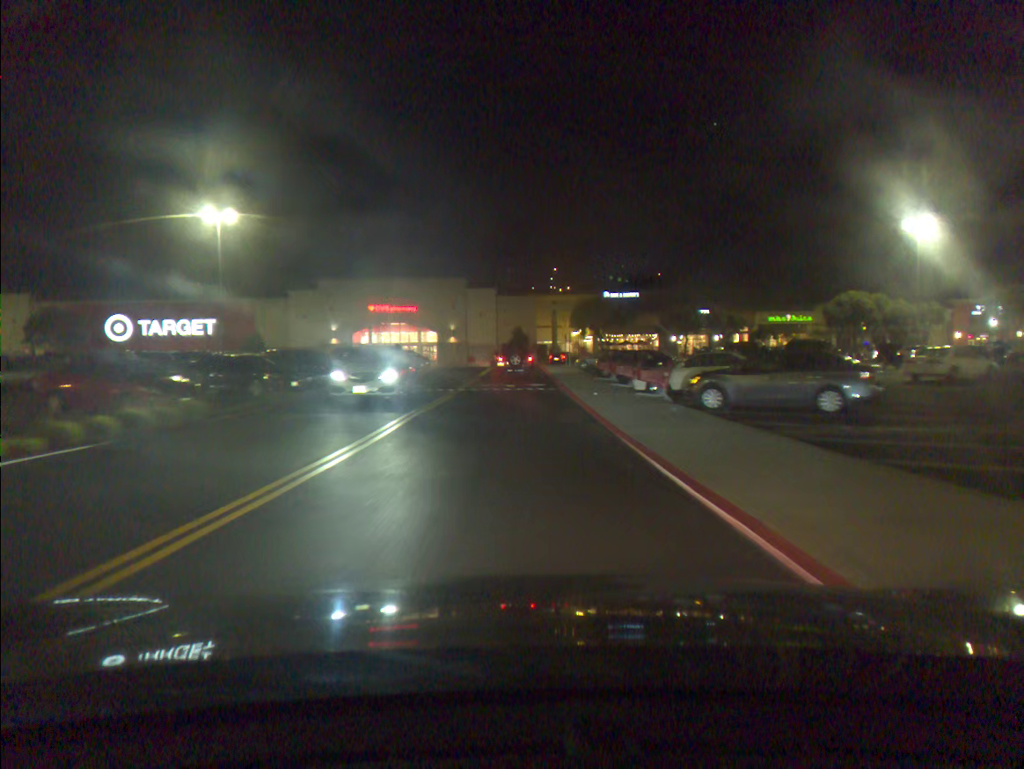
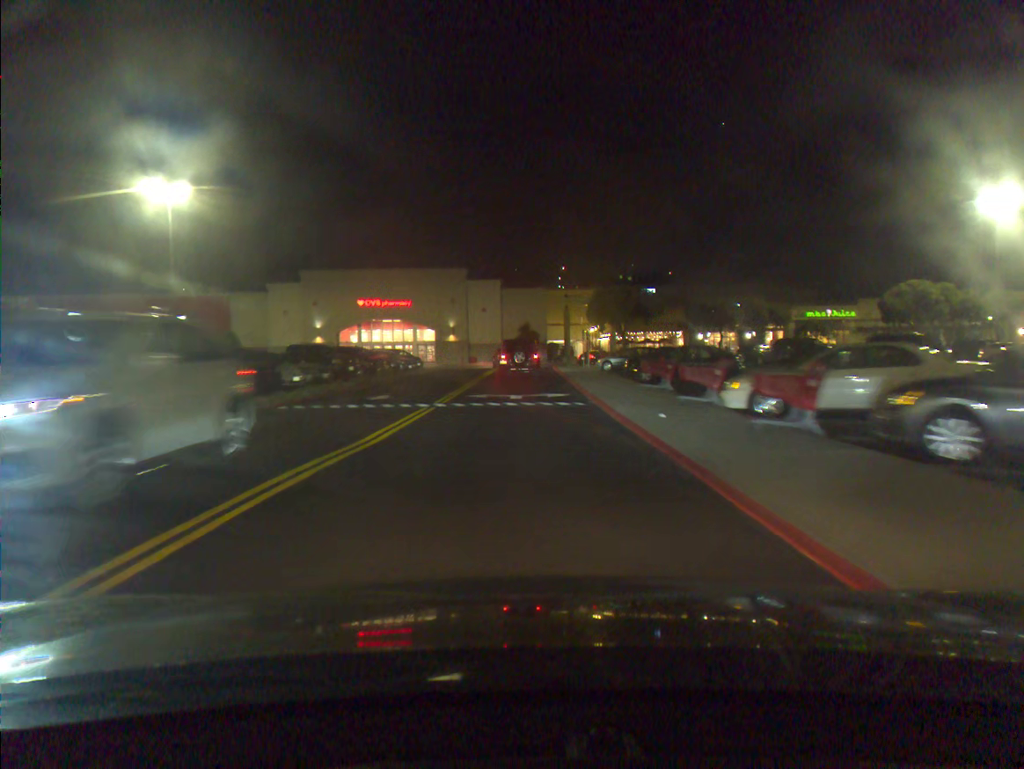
(-0.1, +10.3) m; -1°
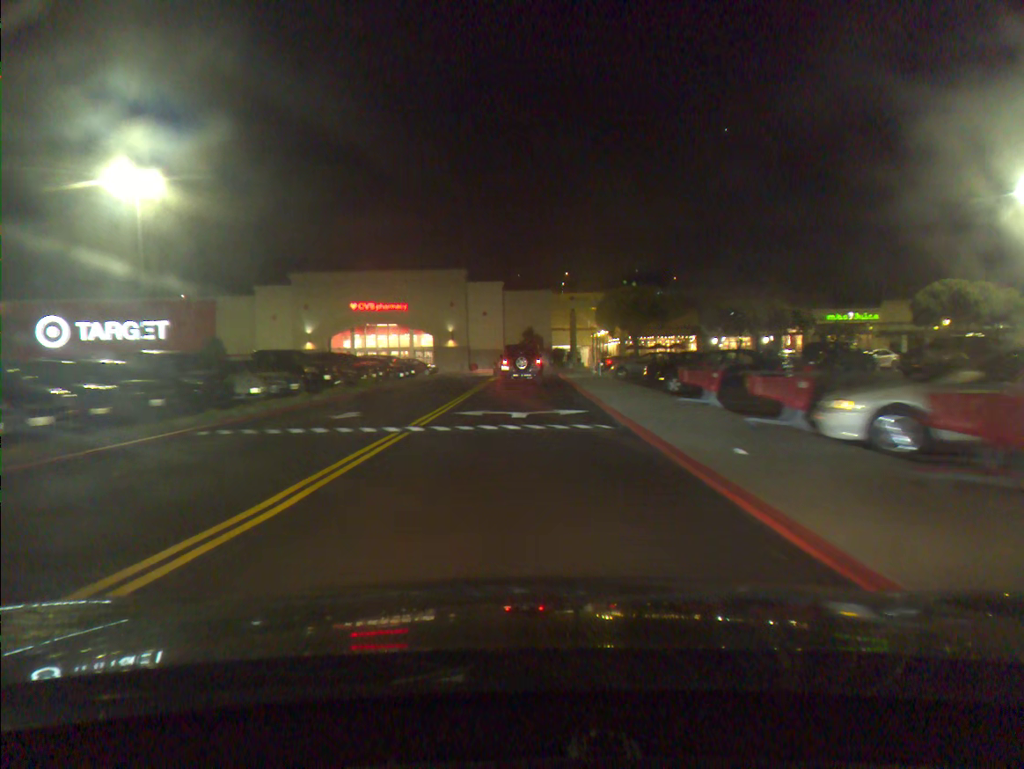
(0.0, +4.9) m; 0°
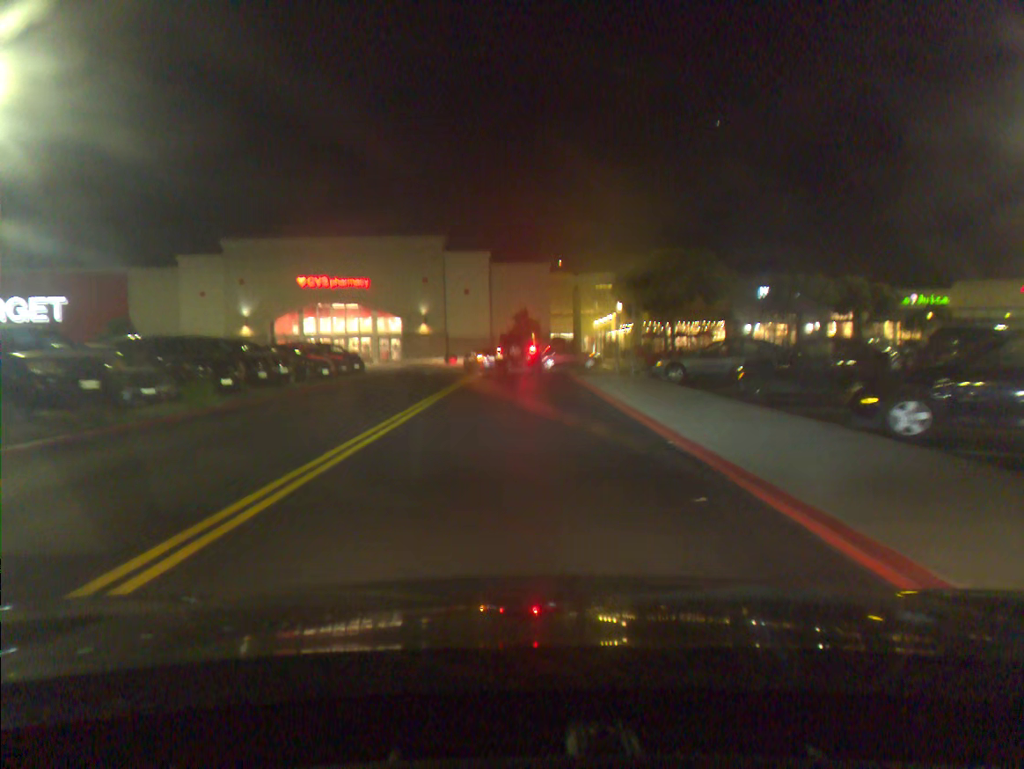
(+0.1, +16.4) m; 0°
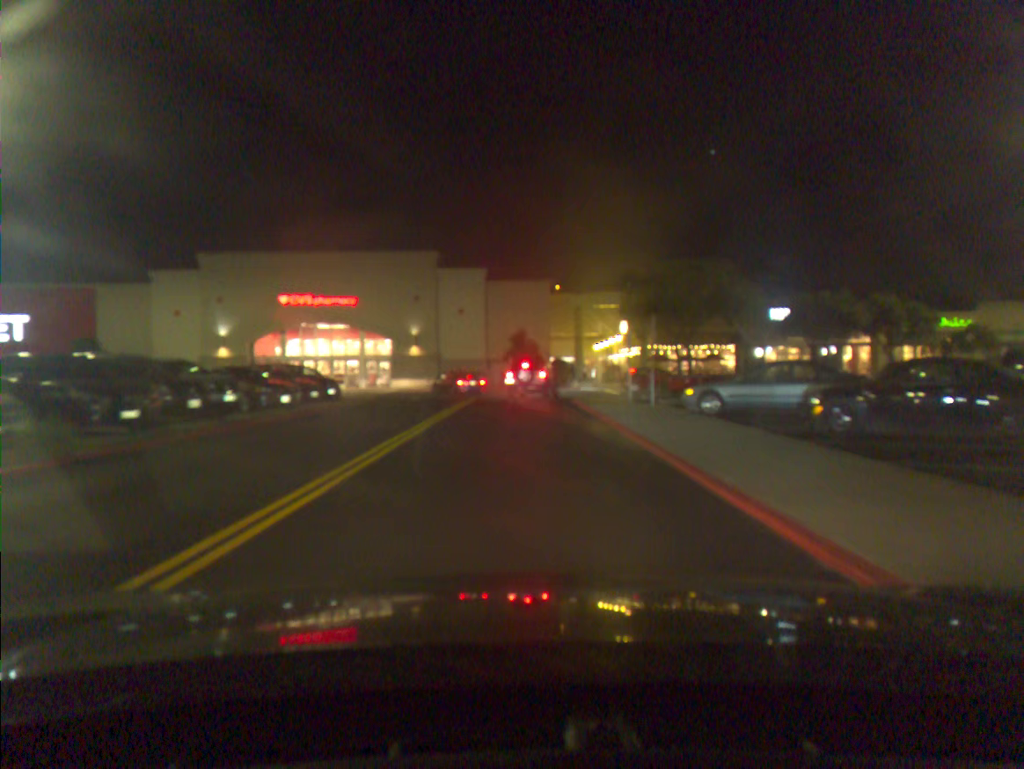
(0.0, +4.9) m; +1°
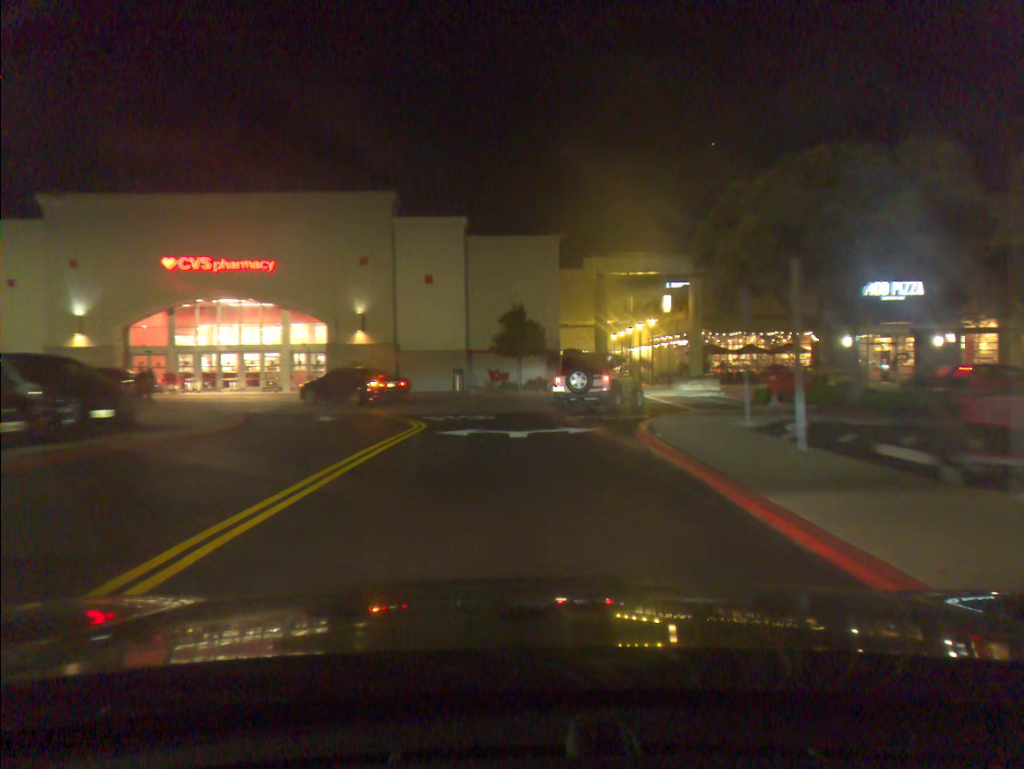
(+0.1, +17.4) m; 0°
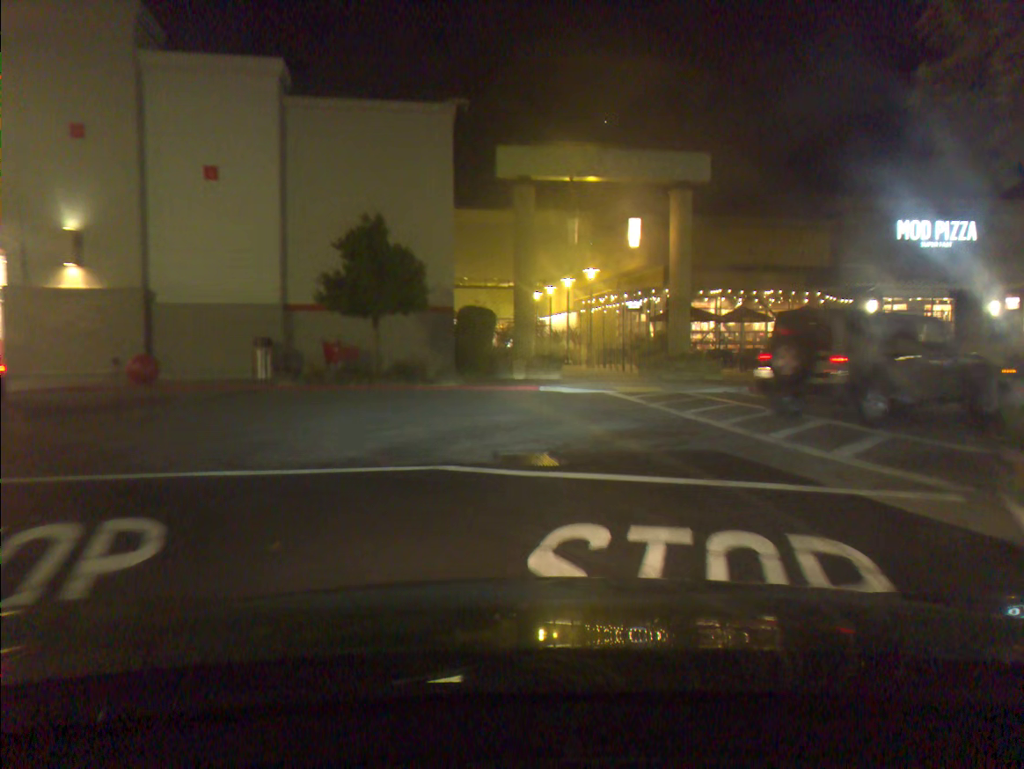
(+0.8, +17.4) m; +8°
